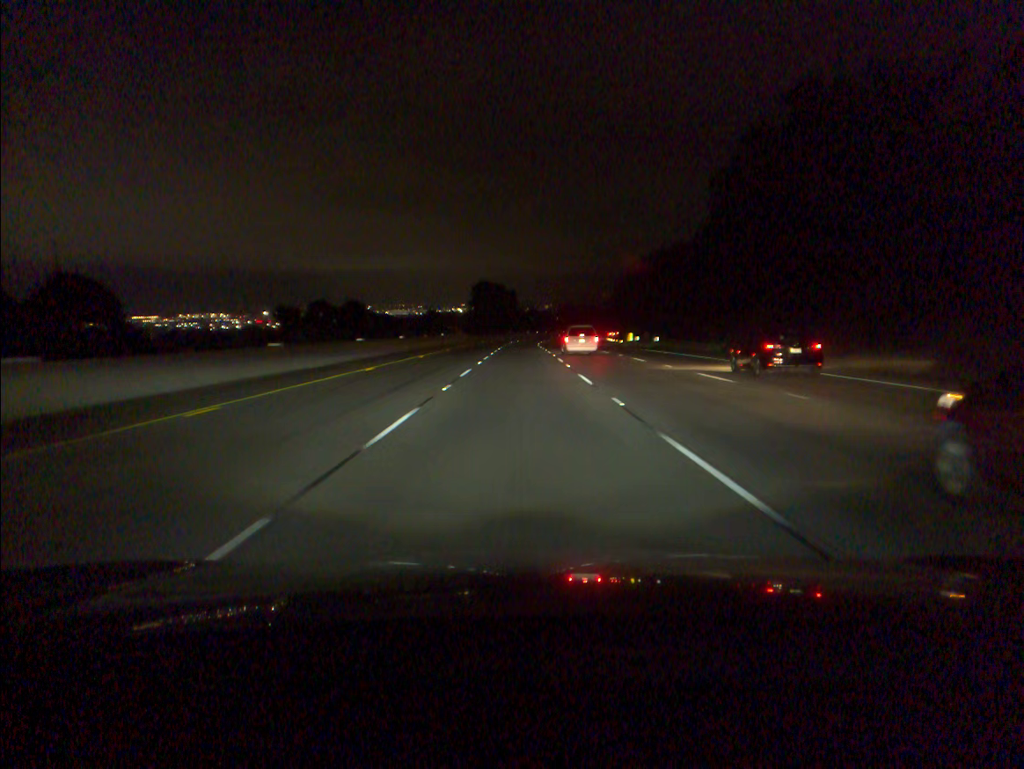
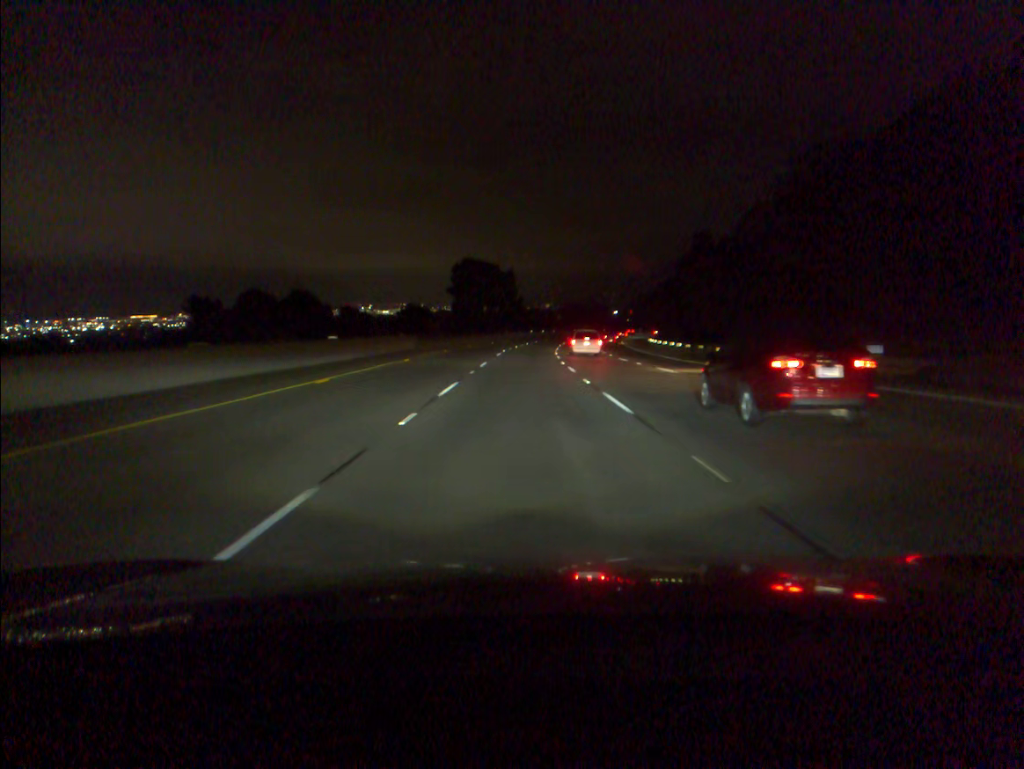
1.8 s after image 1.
(-0.1, +50.8) m; 0°
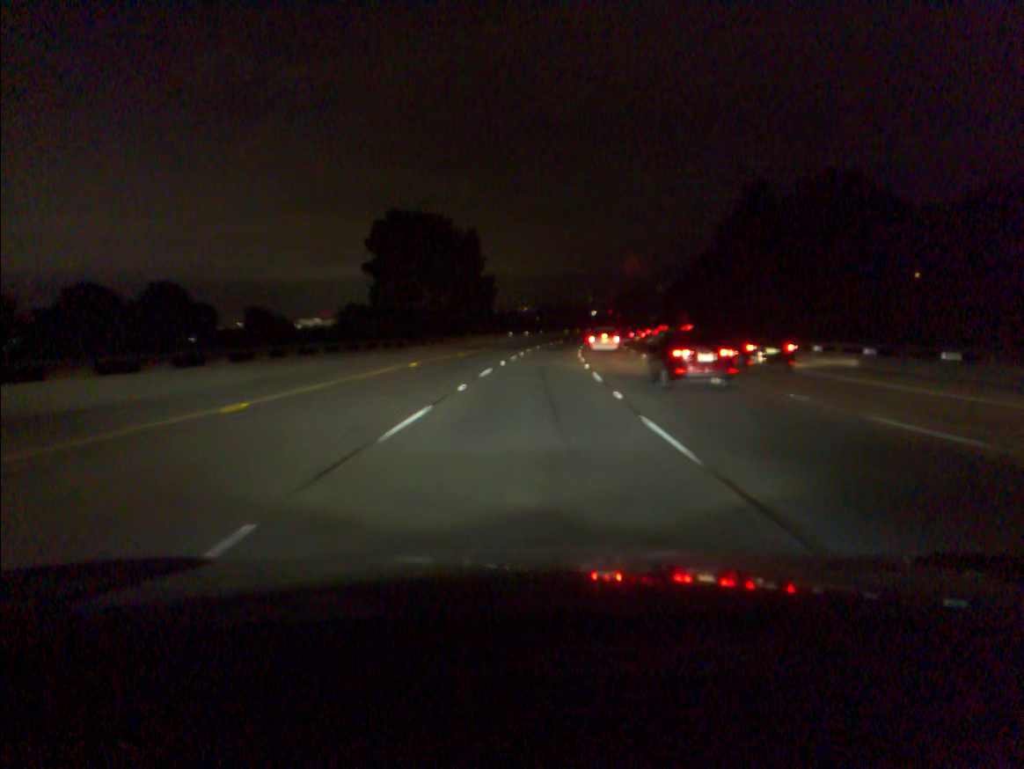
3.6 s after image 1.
(+0.4, +50.7) m; +2°
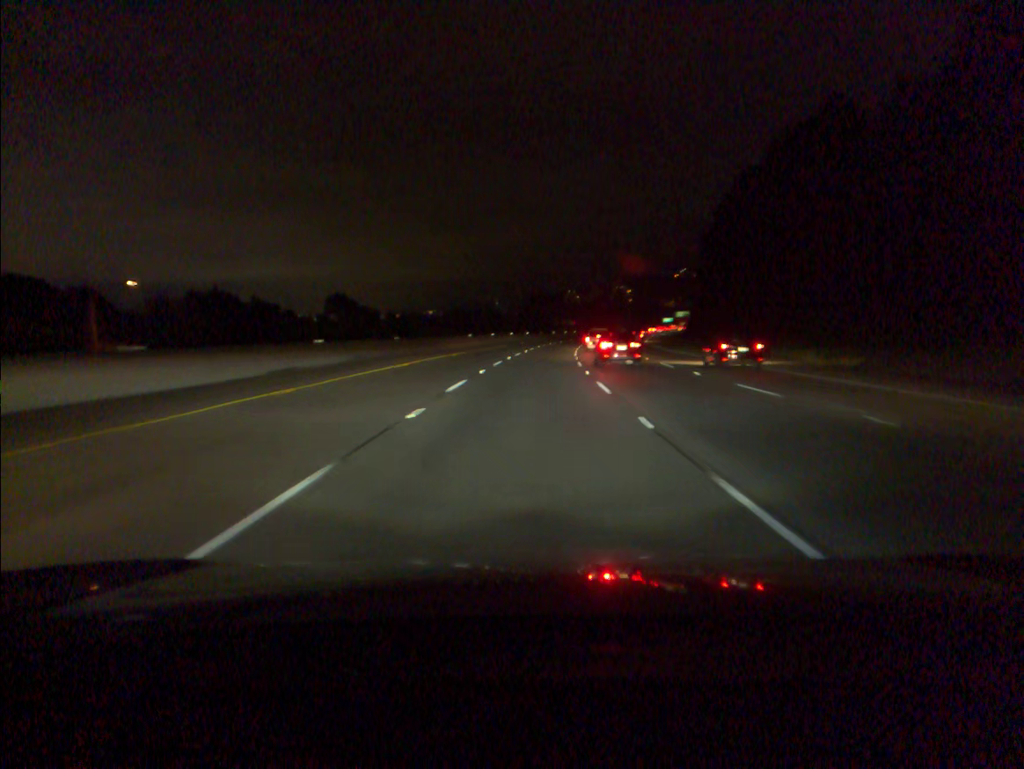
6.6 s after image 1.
(+4.9, +83.7) m; +7°
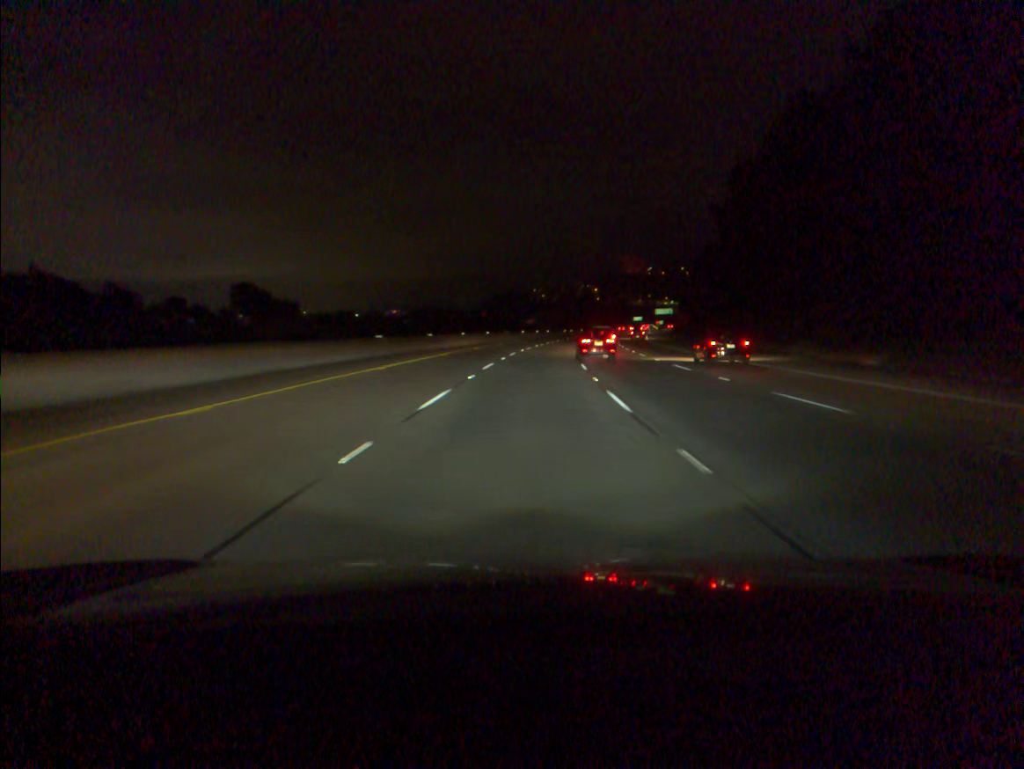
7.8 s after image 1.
(+0.8, +33.4) m; +3°
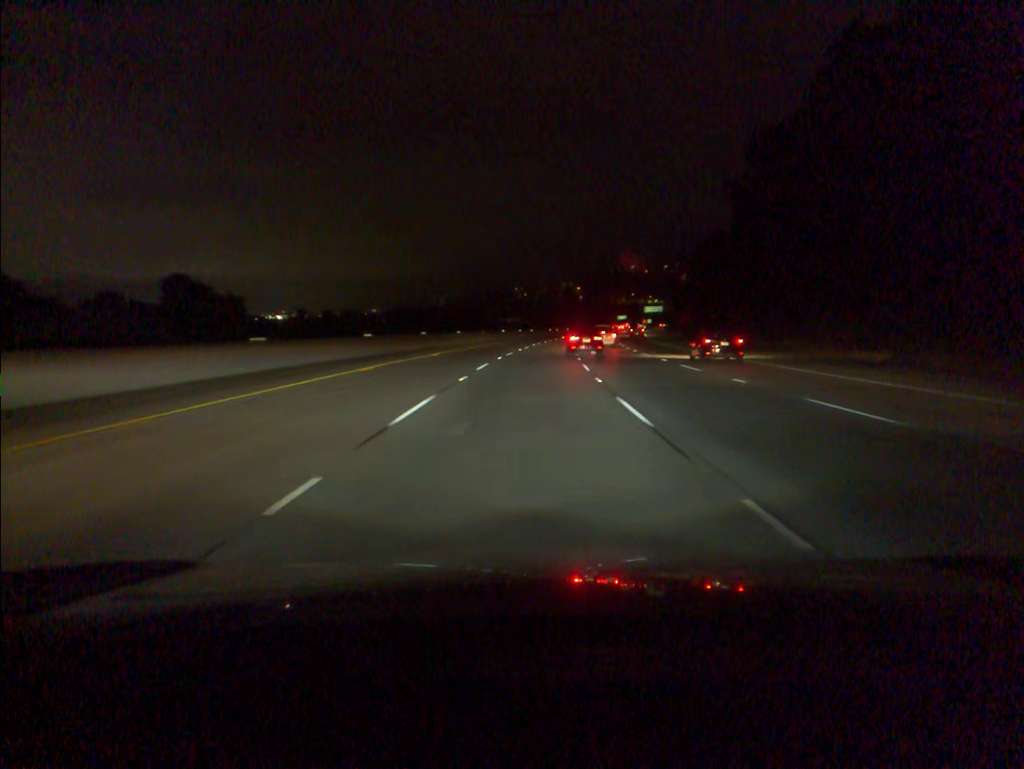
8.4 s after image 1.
(+0.2, +16.7) m; +1°
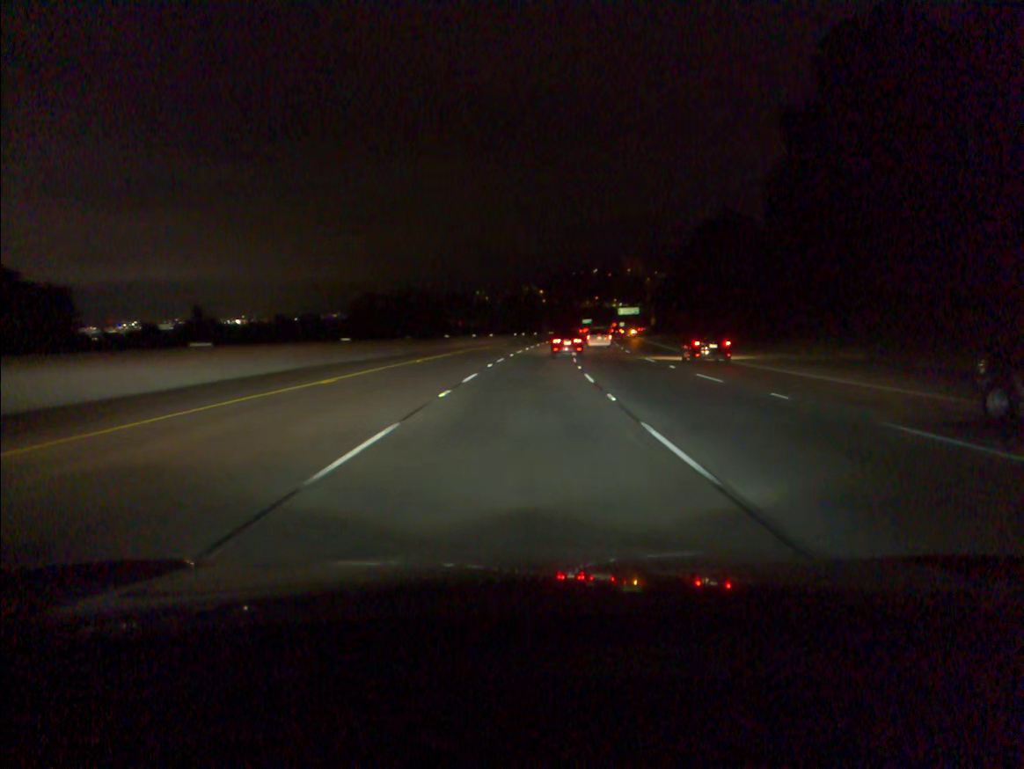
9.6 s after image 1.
(+0.8, +33.4) m; +3°
